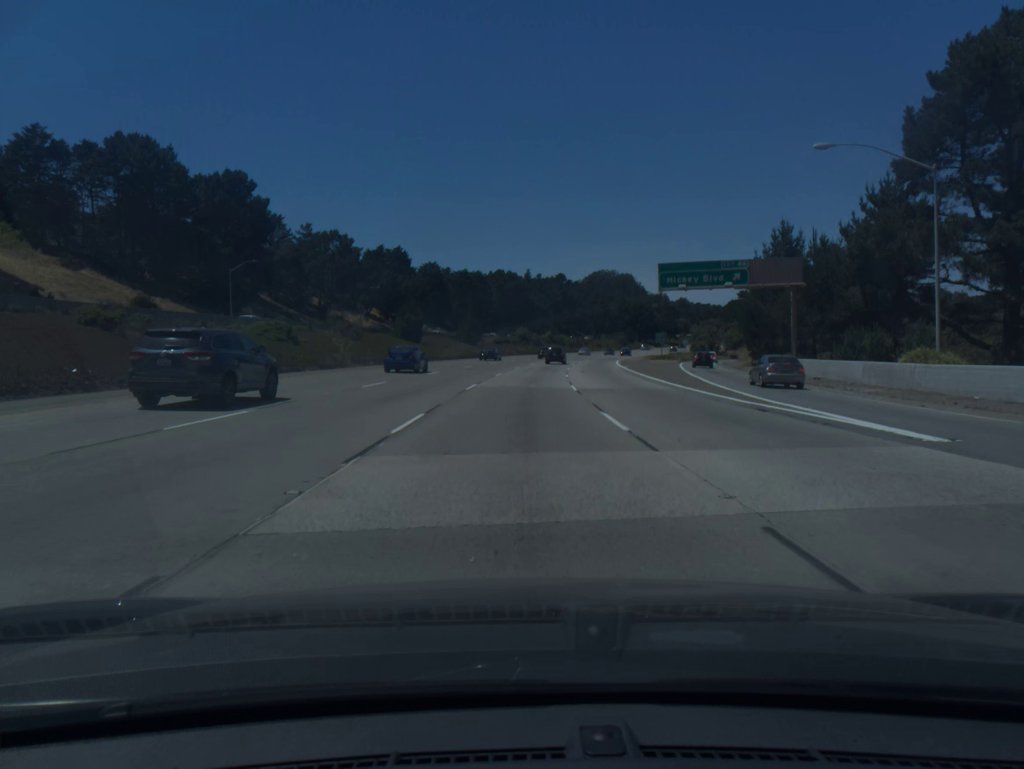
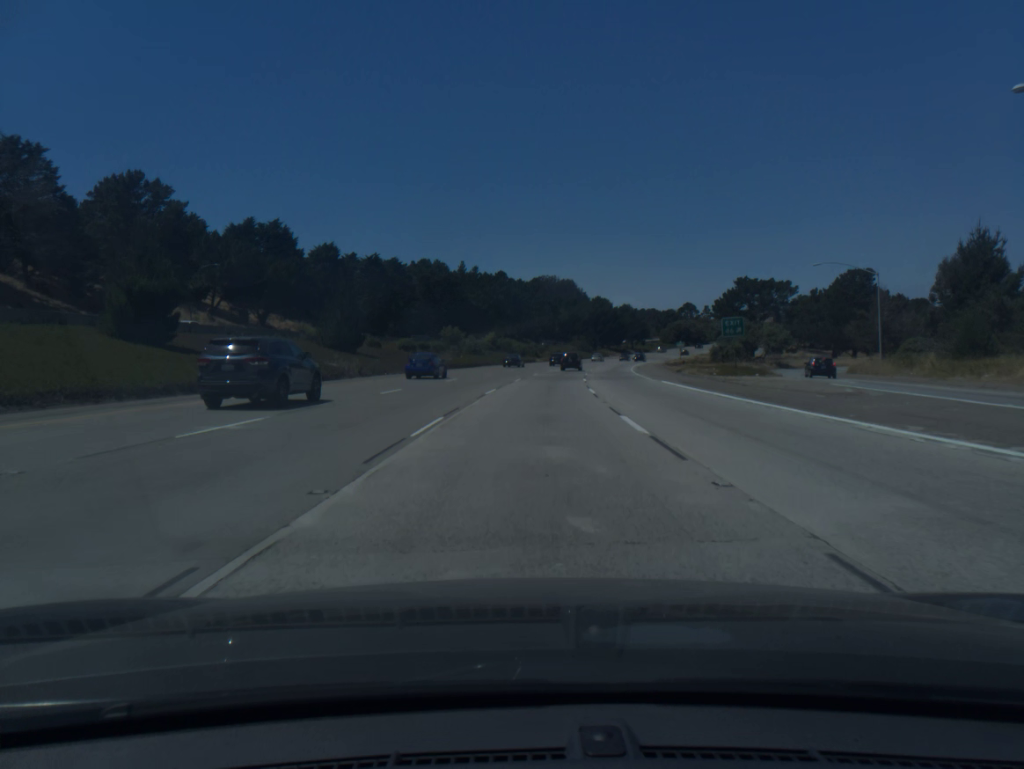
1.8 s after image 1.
(+1.7, +58.1) m; +4°
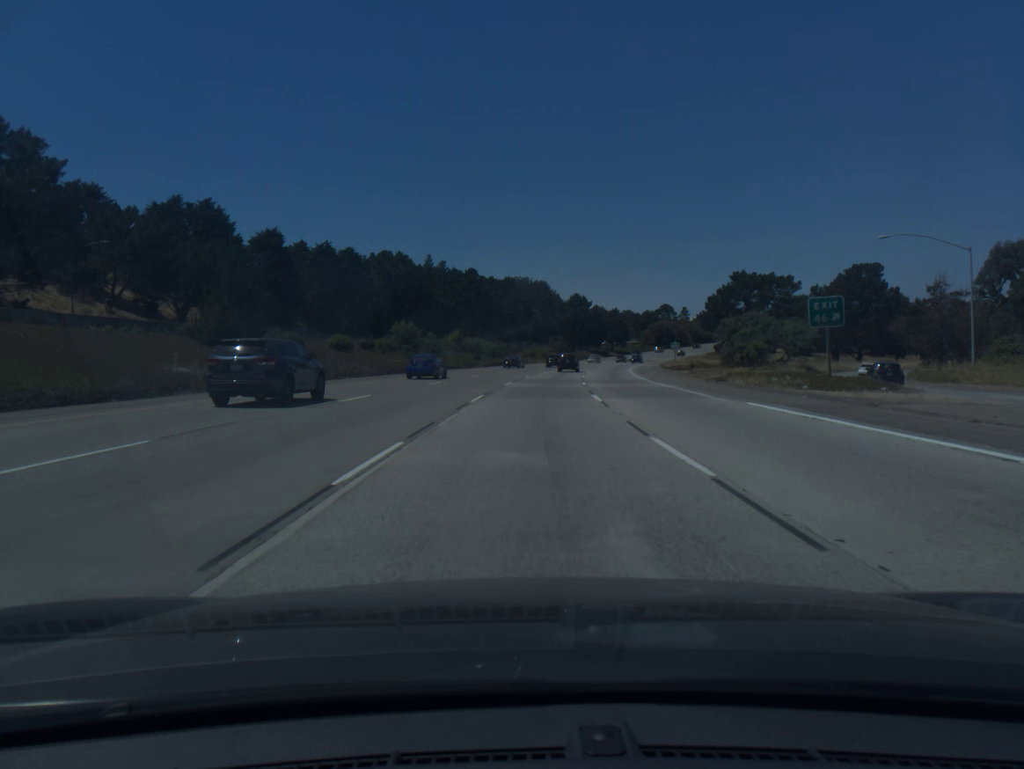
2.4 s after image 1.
(+0.3, +19.3) m; +2°
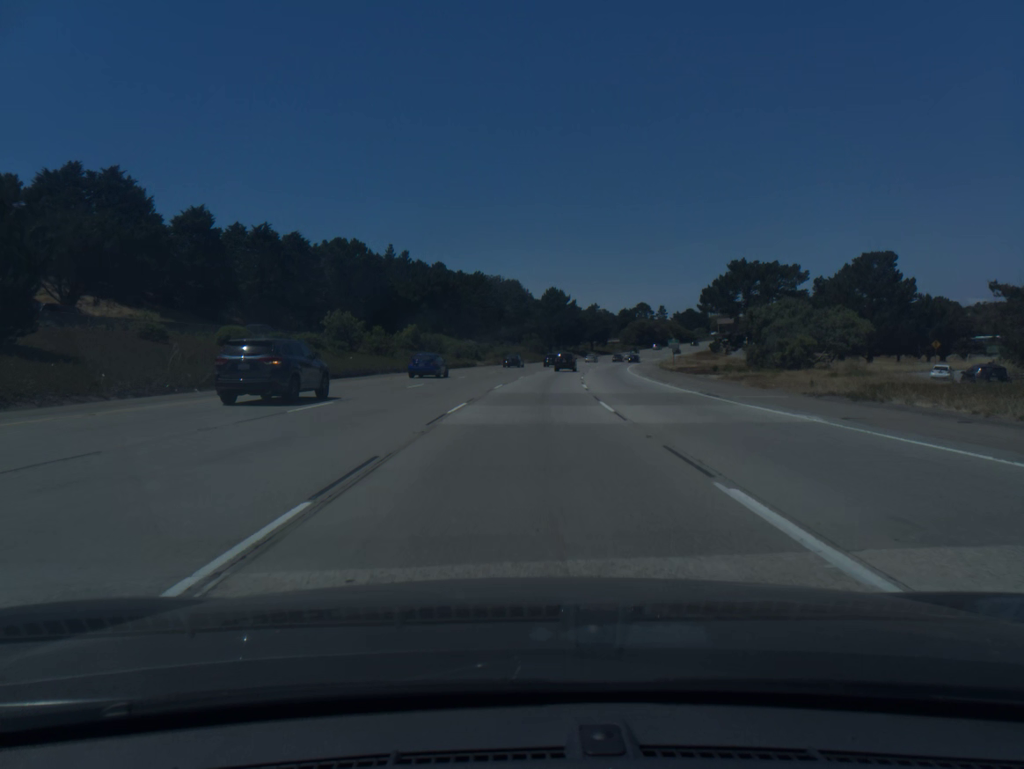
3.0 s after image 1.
(+0.3, +19.2) m; +2°
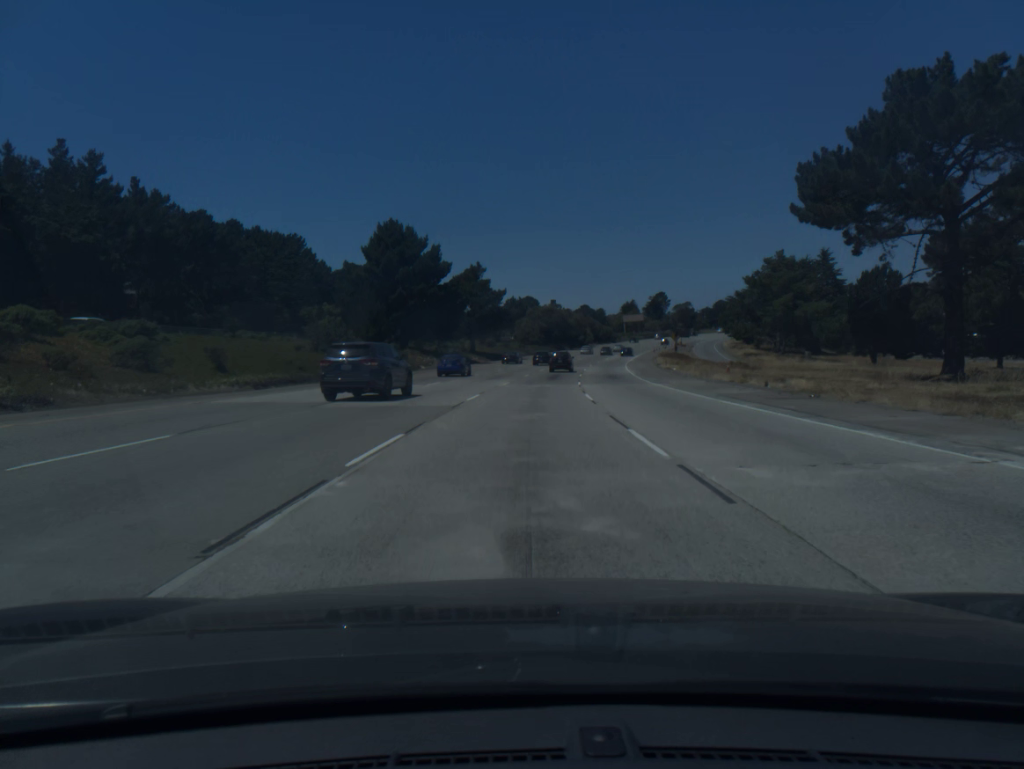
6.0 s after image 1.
(+7.8, +95.1) m; +9°
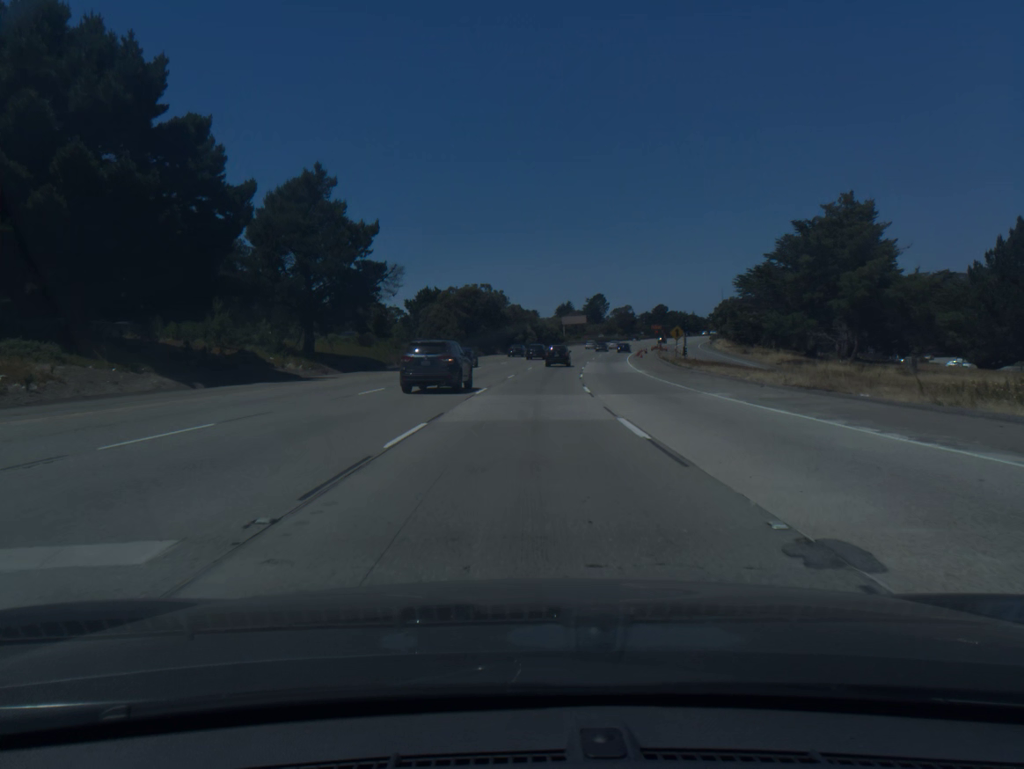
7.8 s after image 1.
(+2.6, +56.4) m; +5°
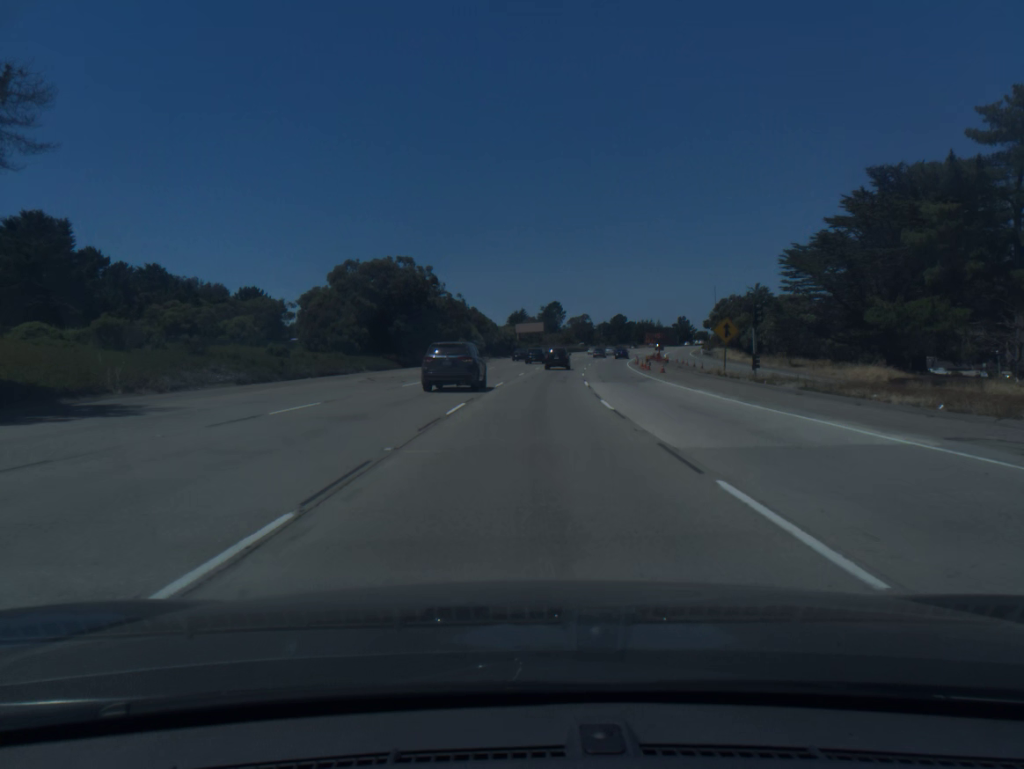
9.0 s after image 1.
(+1.1, +37.0) m; +4°
